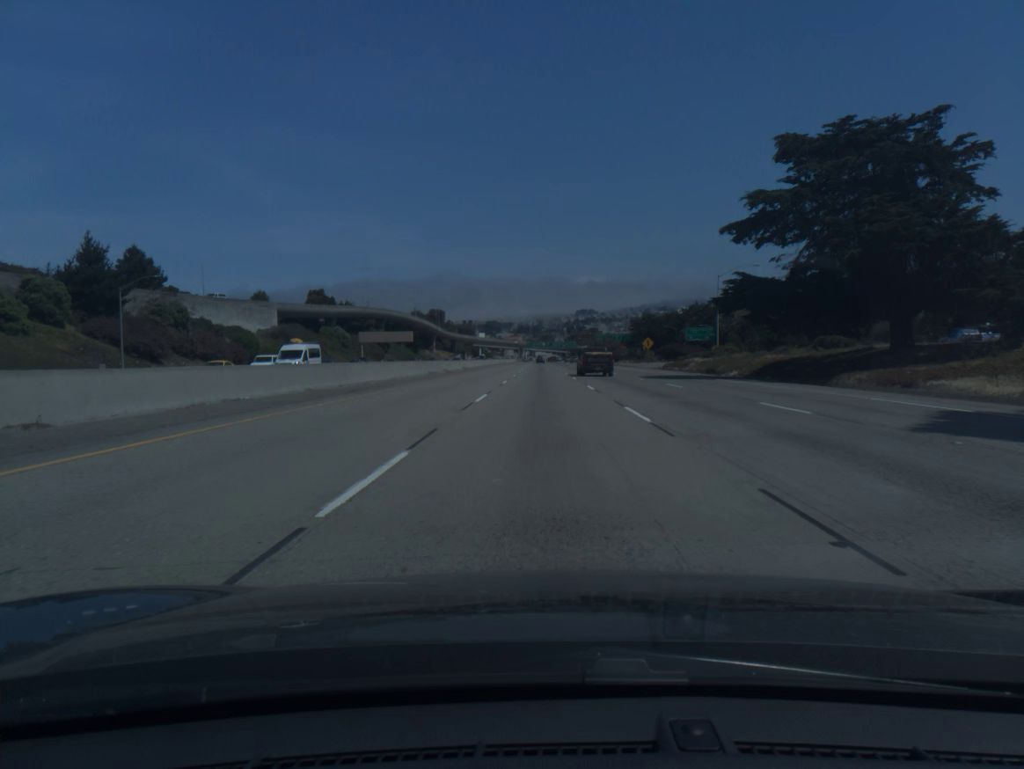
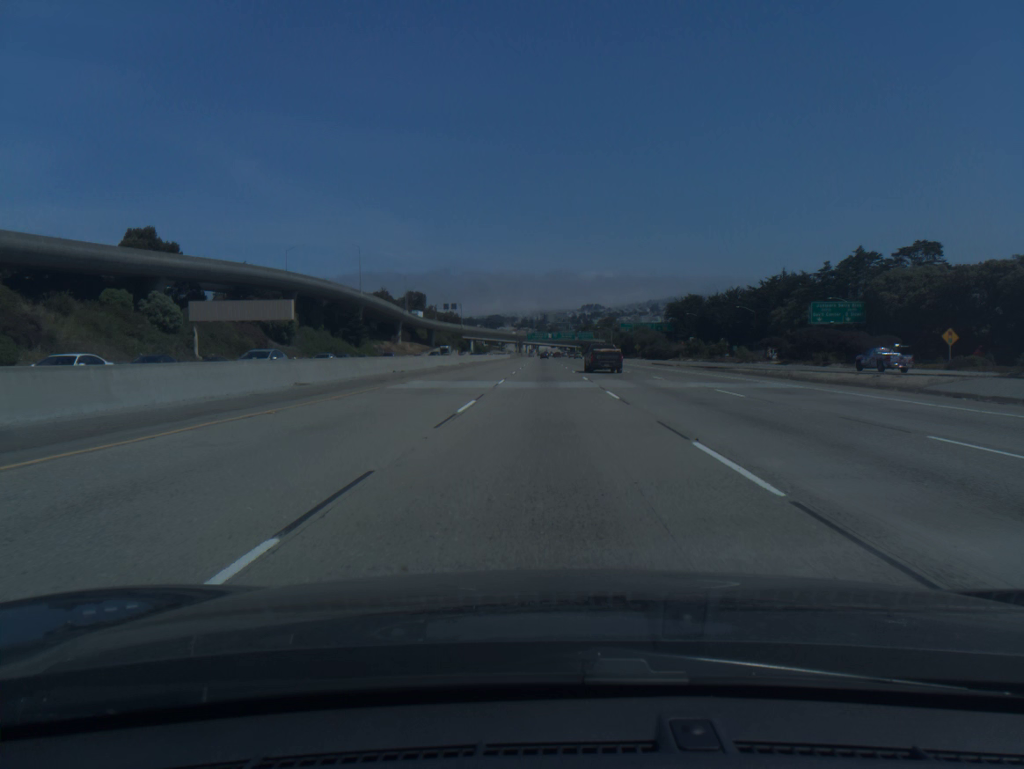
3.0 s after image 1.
(0.0, +93.0) m; 0°
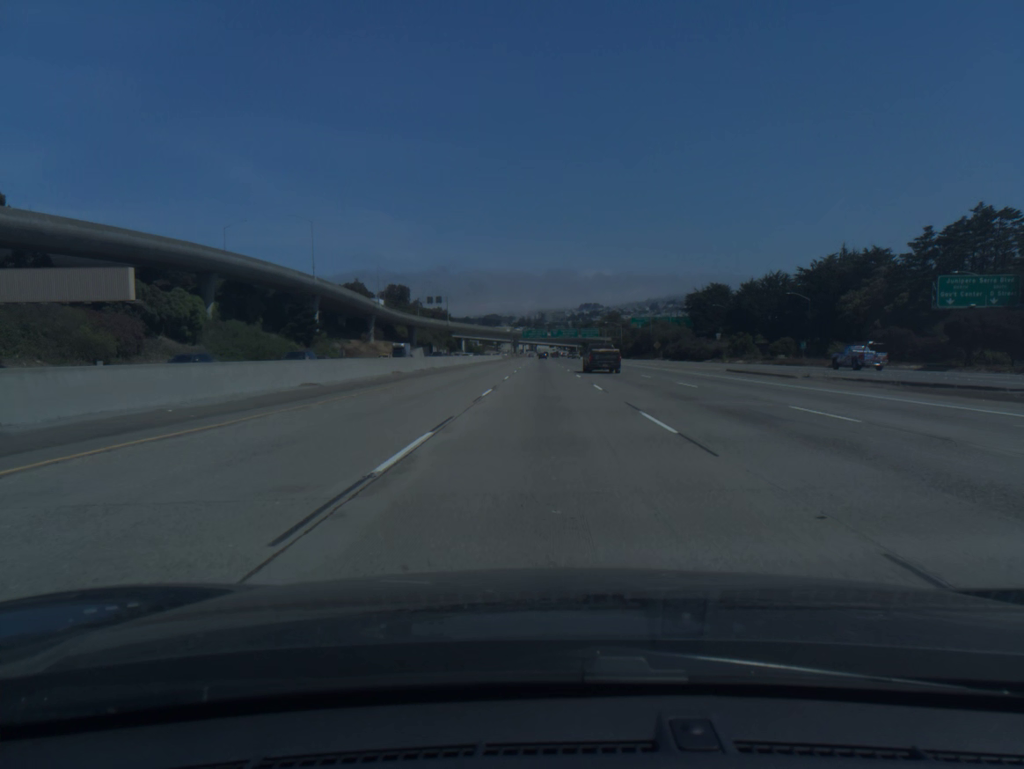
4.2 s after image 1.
(0.0, +37.2) m; 0°
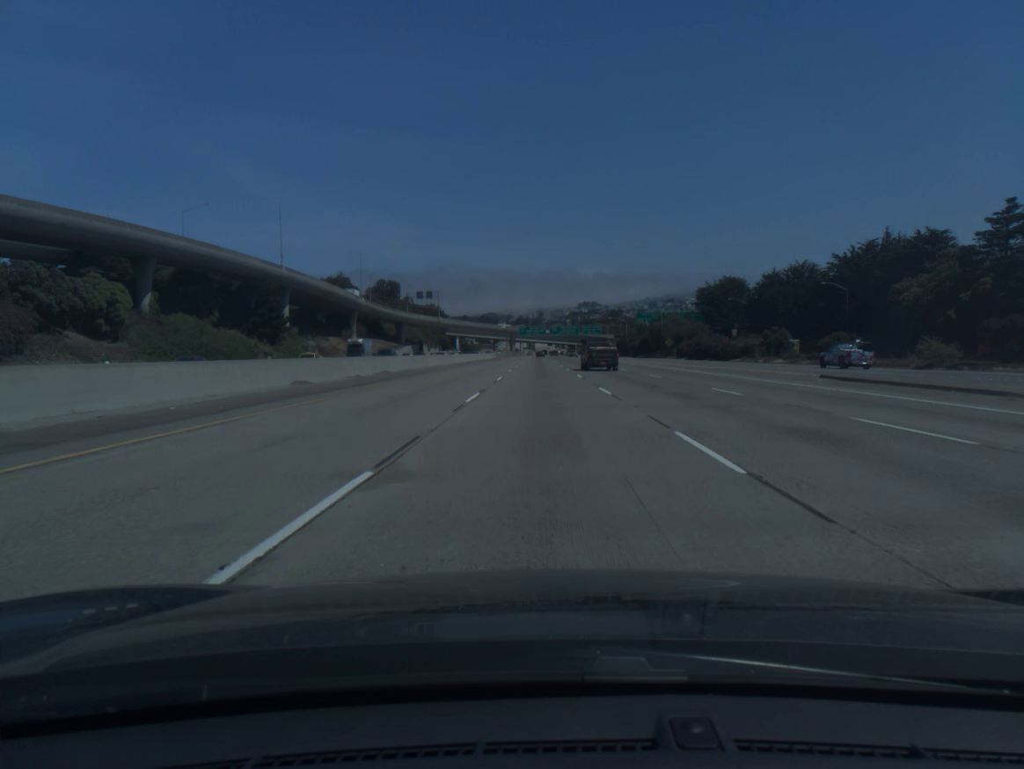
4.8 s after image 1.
(0.0, +18.6) m; 0°
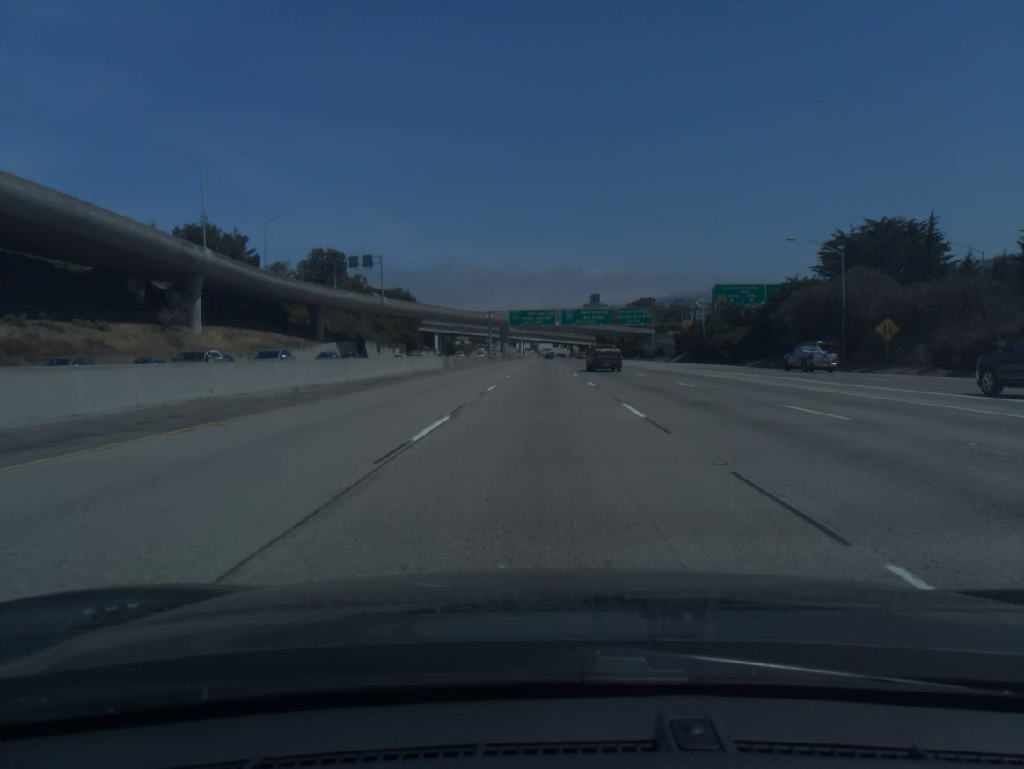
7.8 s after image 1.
(-0.1, +92.7) m; 0°
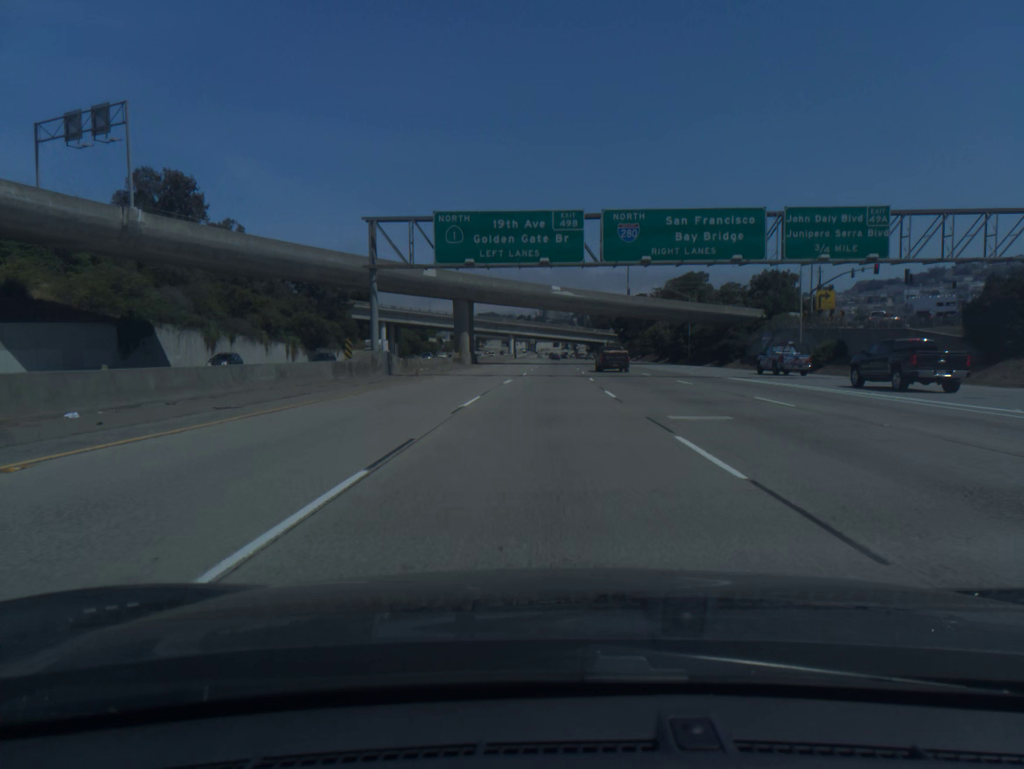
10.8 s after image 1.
(+0.2, +92.7) m; 0°
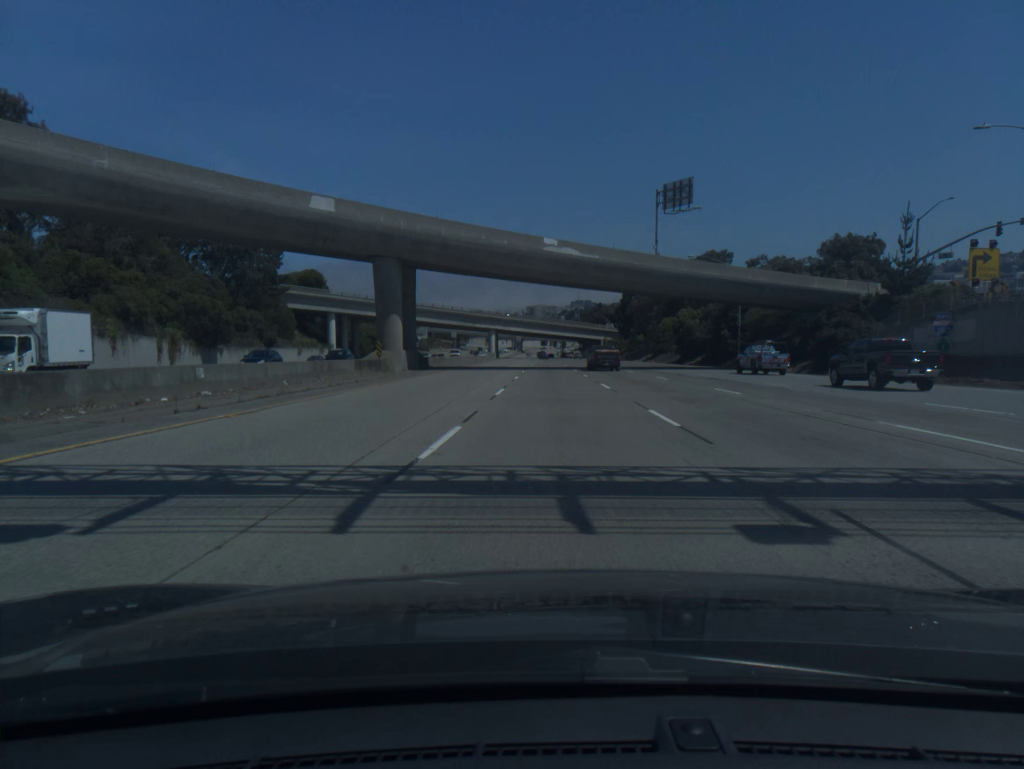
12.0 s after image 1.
(+0.2, +37.1) m; +1°
